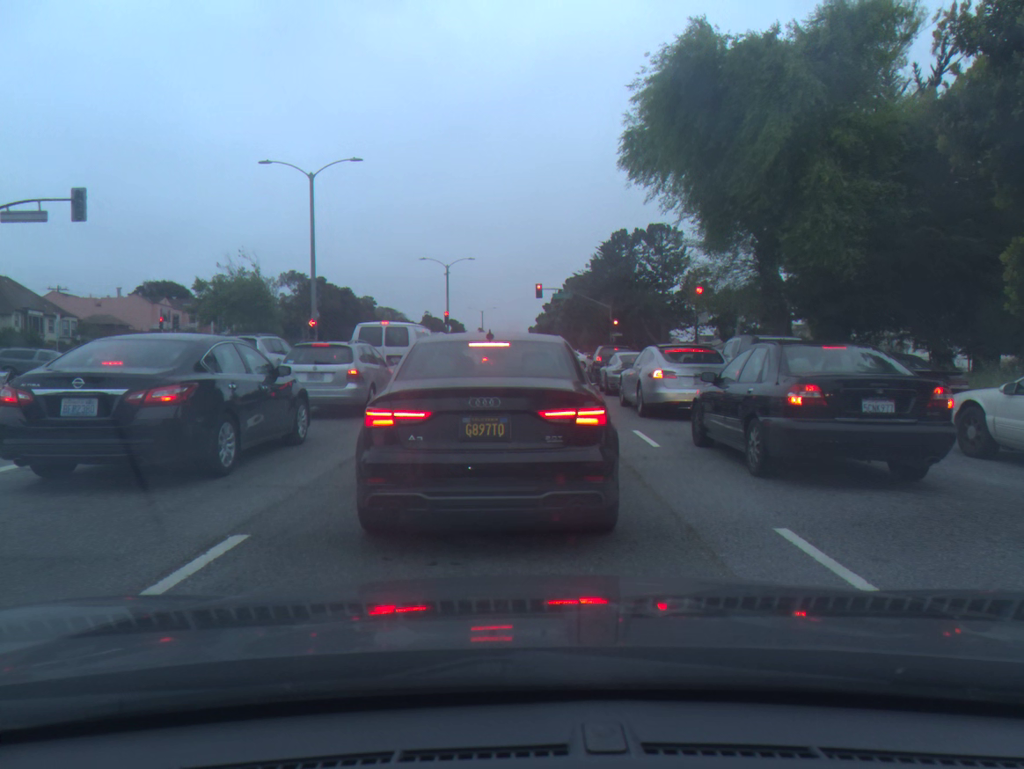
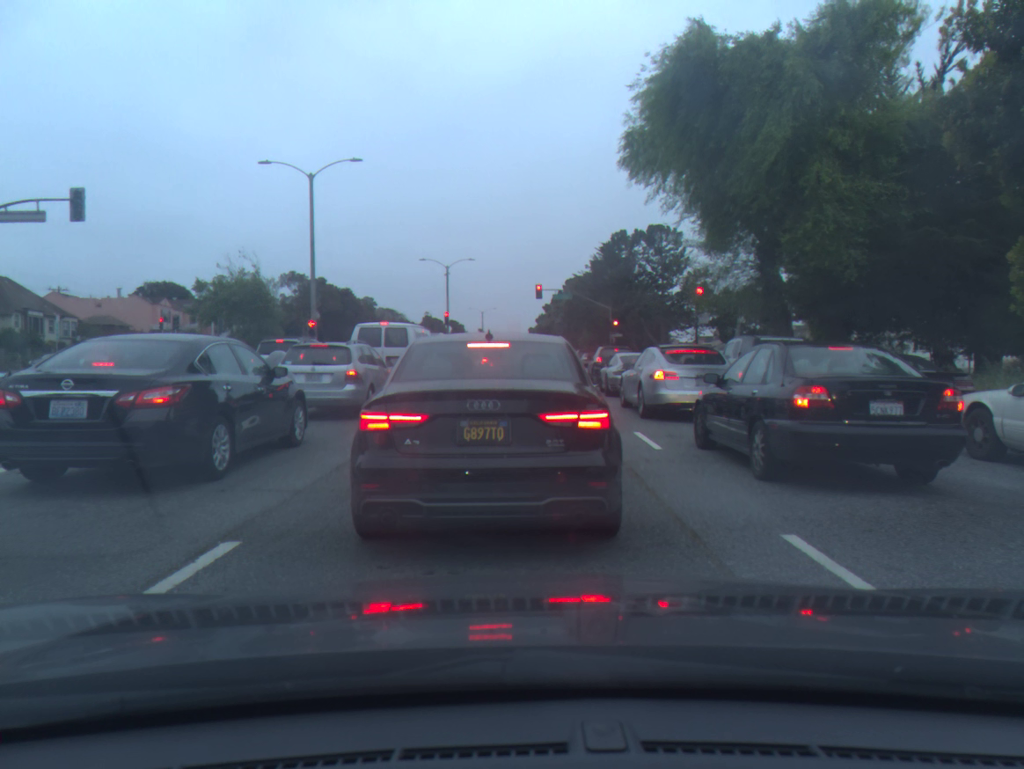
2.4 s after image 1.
(0.0, +0.2) m; 0°
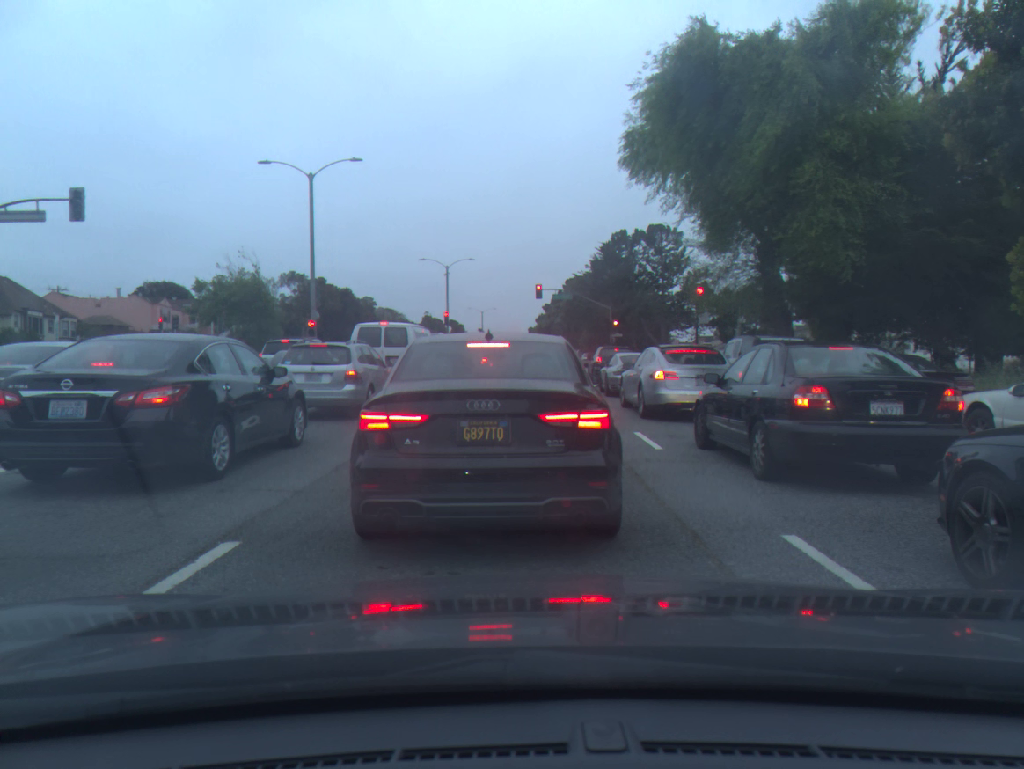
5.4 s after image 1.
(0.0, 0.0) m; 0°
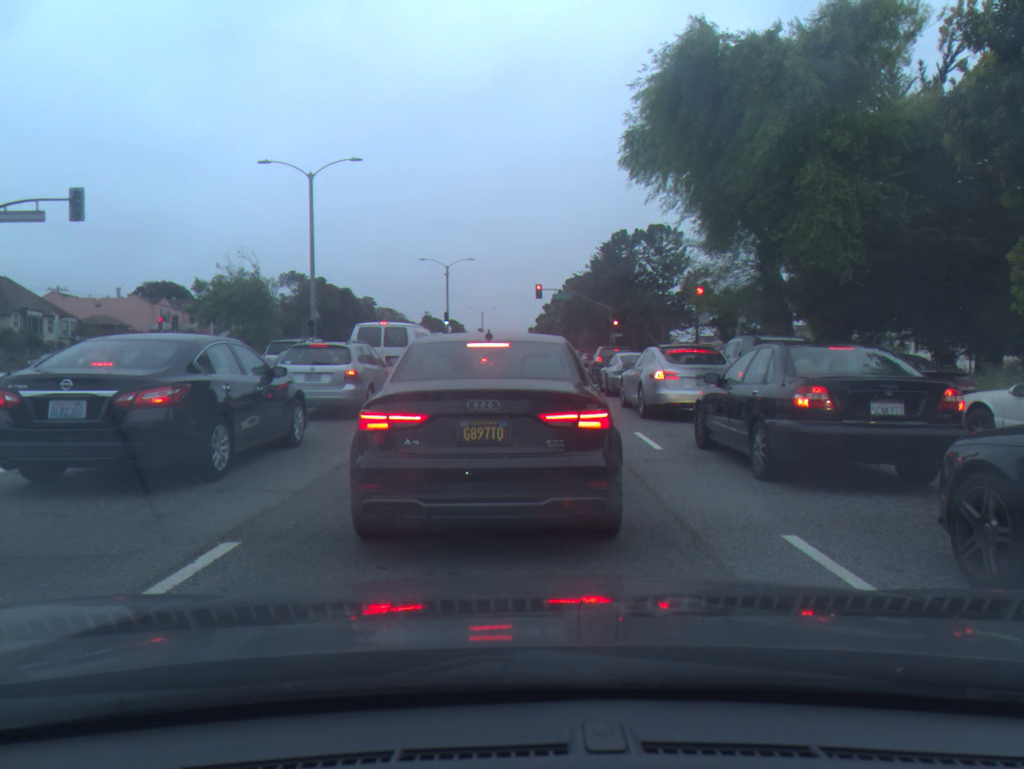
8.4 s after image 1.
(0.0, 0.0) m; 0°
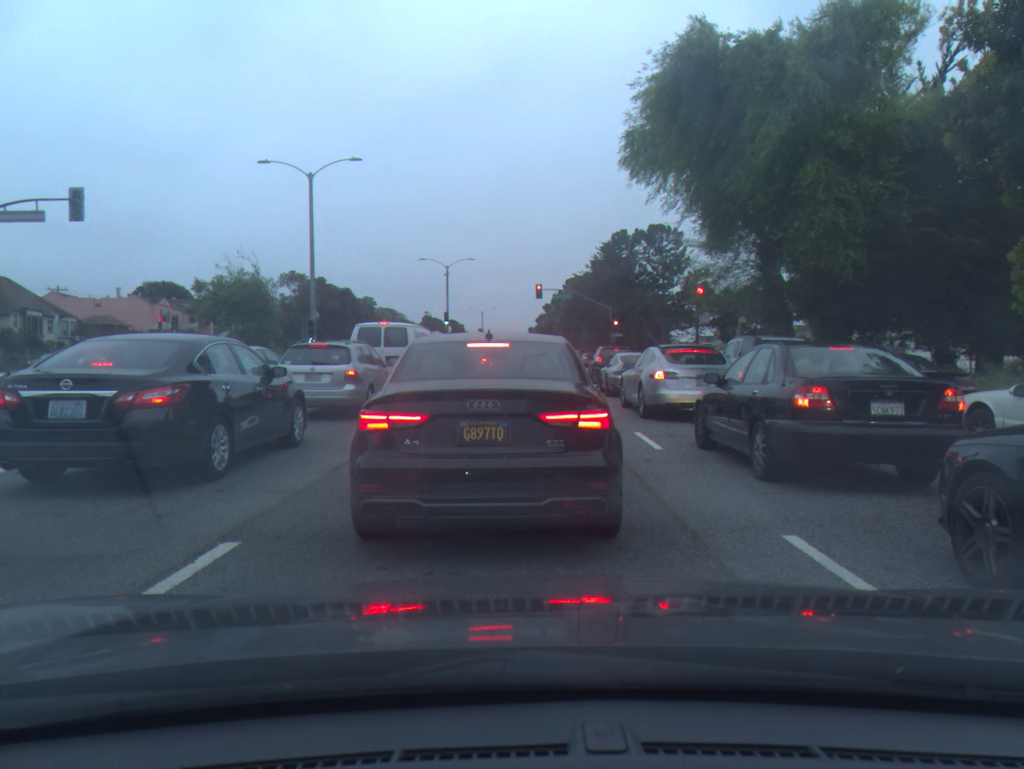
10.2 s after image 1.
(0.0, 0.0) m; 0°
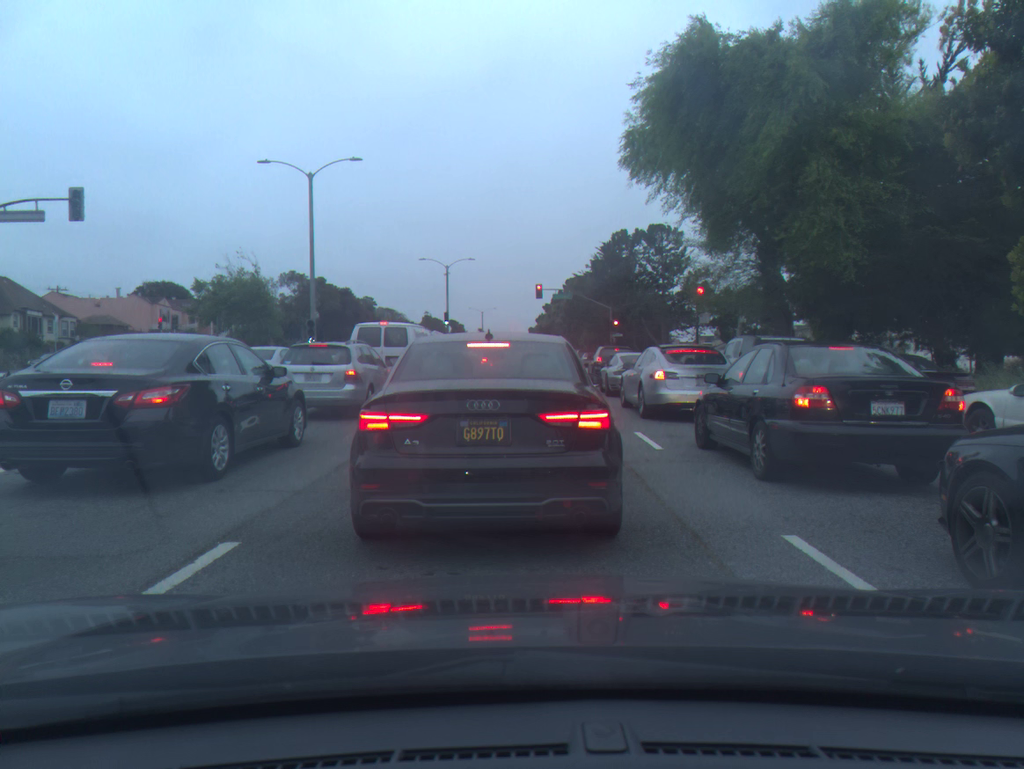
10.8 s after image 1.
(0.0, 0.0) m; 0°
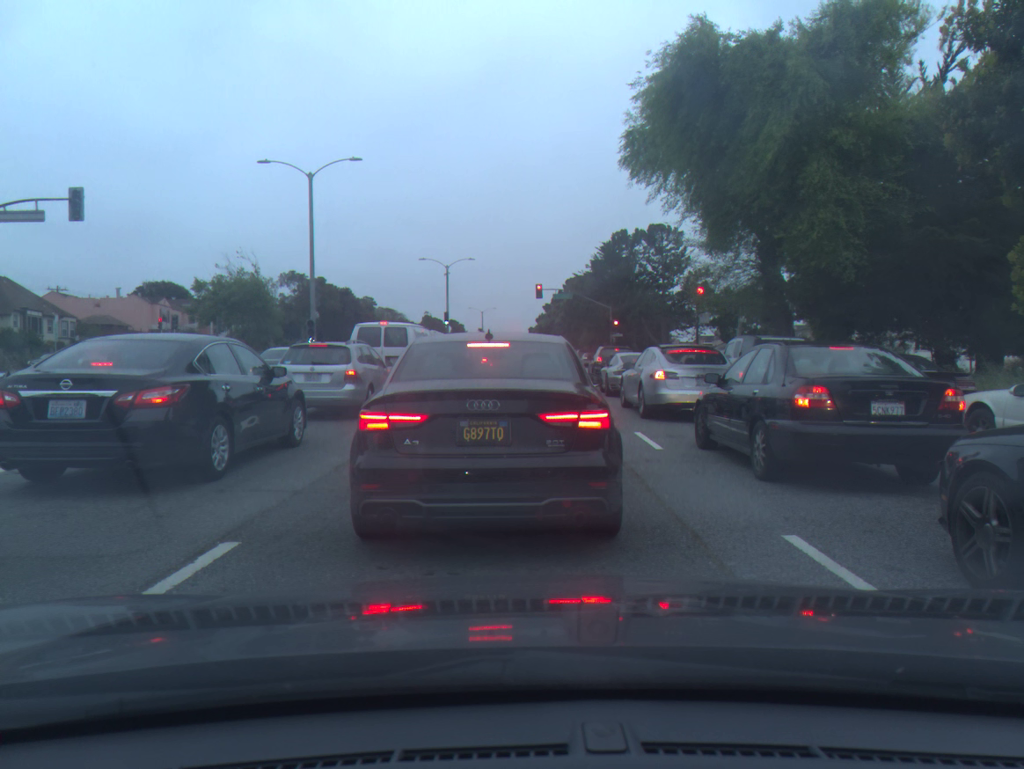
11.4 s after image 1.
(0.0, 0.0) m; 0°
